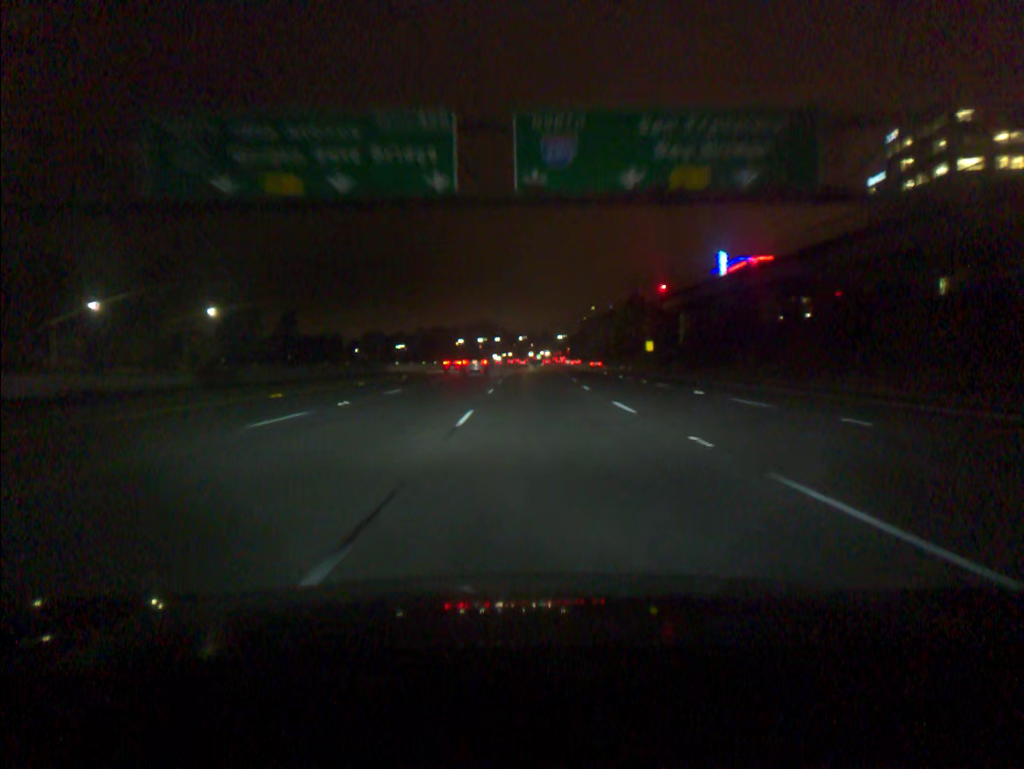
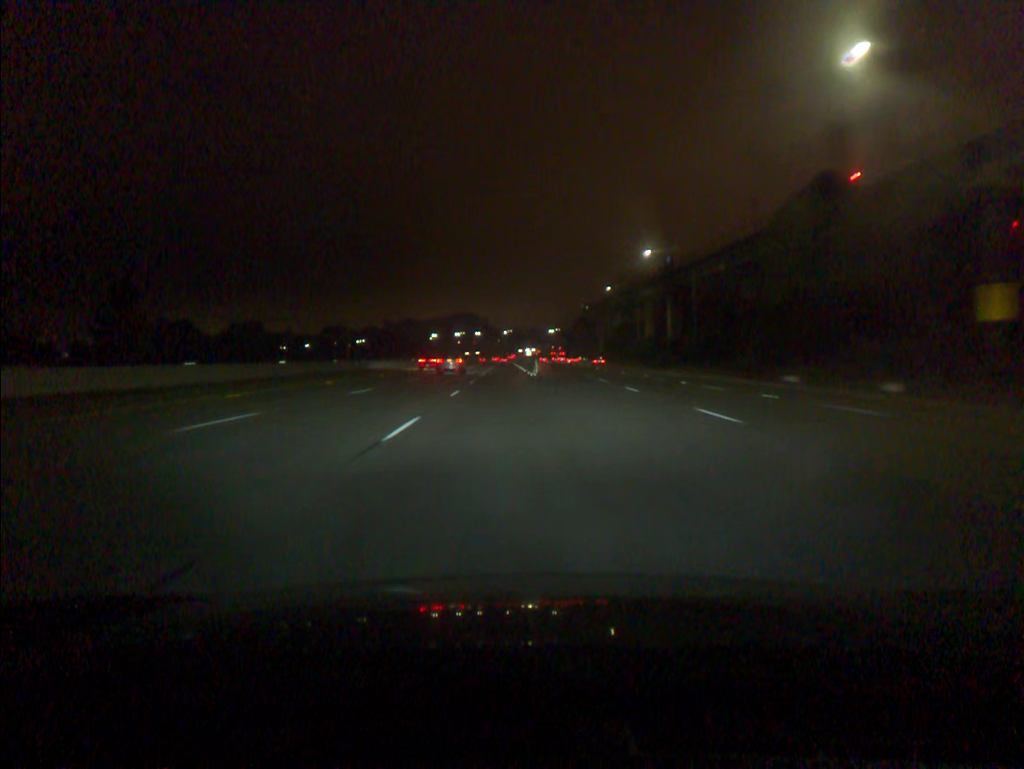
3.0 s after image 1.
(+0.7, +88.2) m; +1°
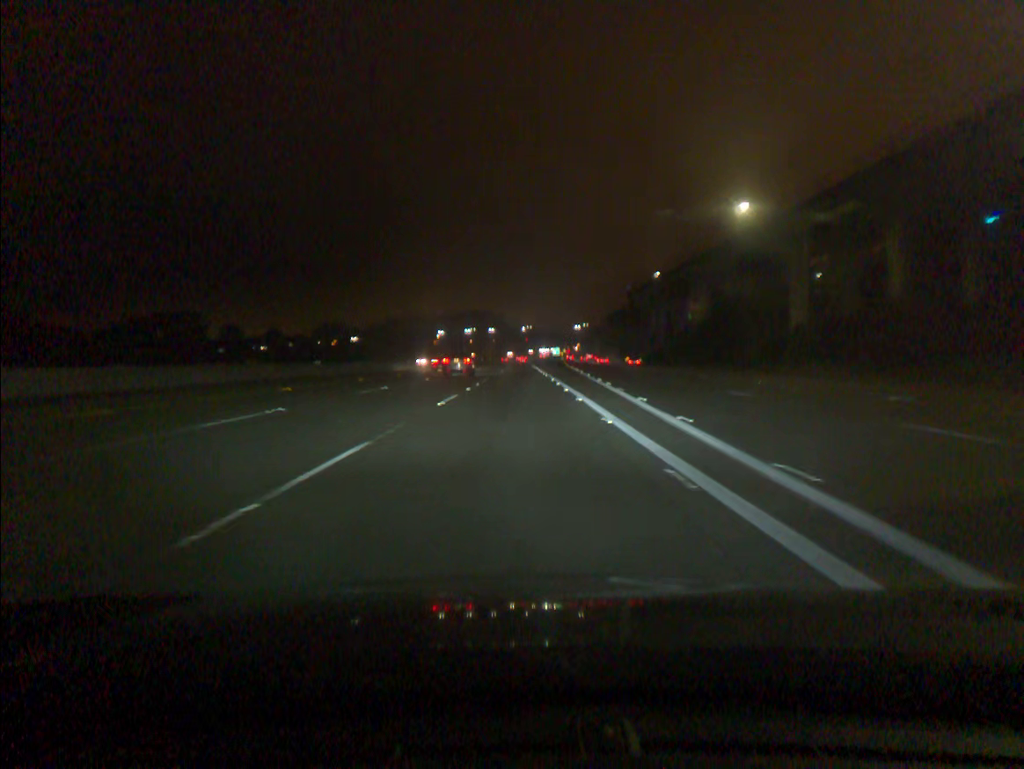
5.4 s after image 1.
(-0.9, +72.6) m; -1°
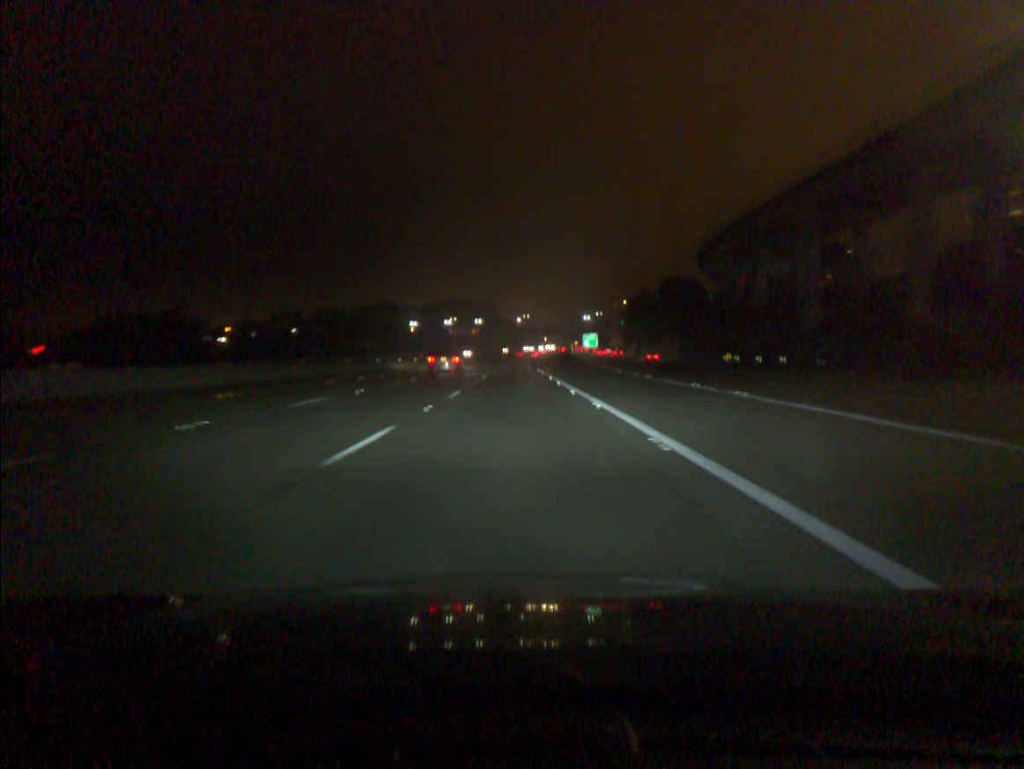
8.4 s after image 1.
(+0.3, +91.6) m; 0°
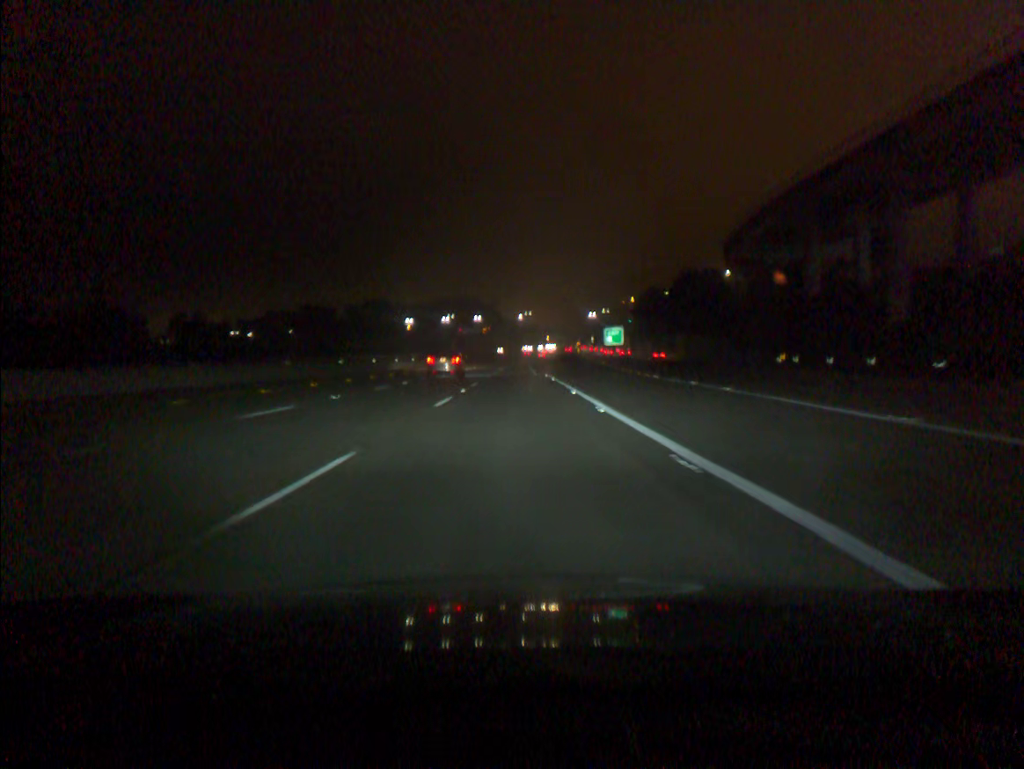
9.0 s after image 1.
(0.0, +18.3) m; 0°
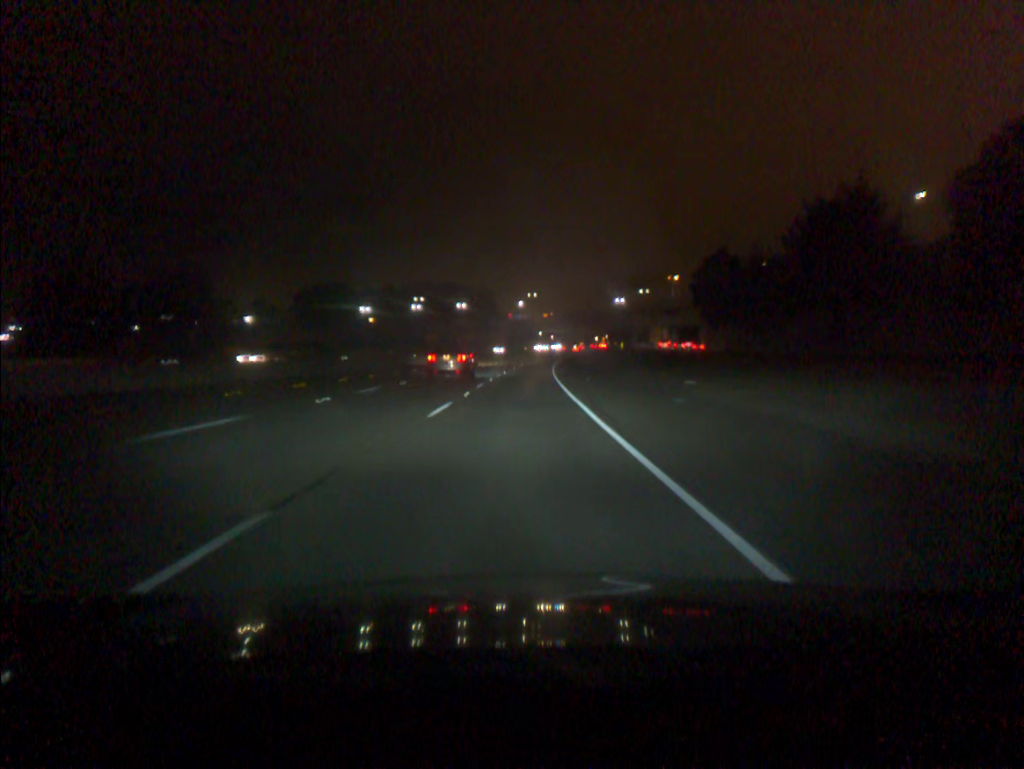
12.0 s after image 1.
(0.0, +91.5) m; 0°
